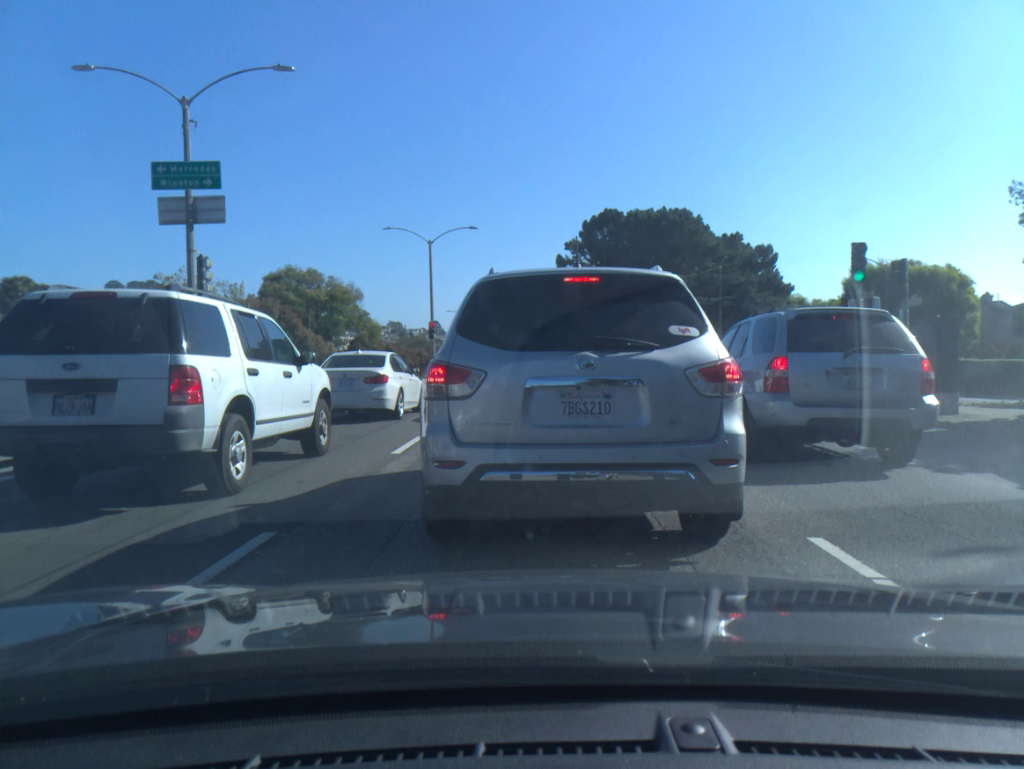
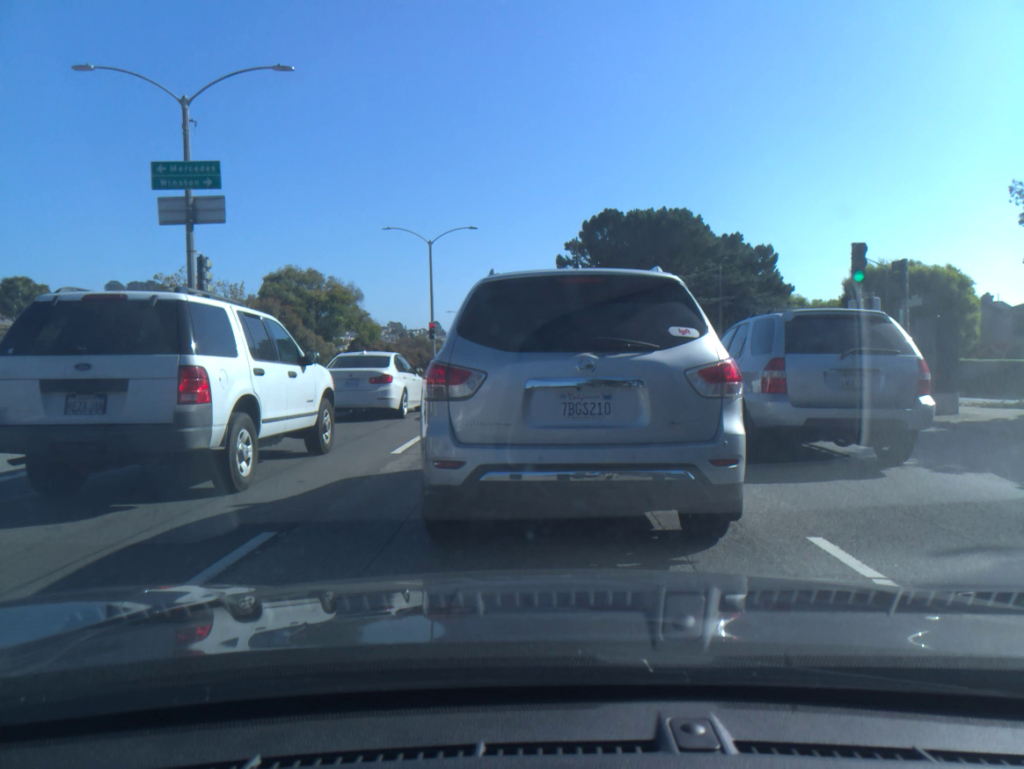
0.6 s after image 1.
(0.0, 0.0) m; 0°
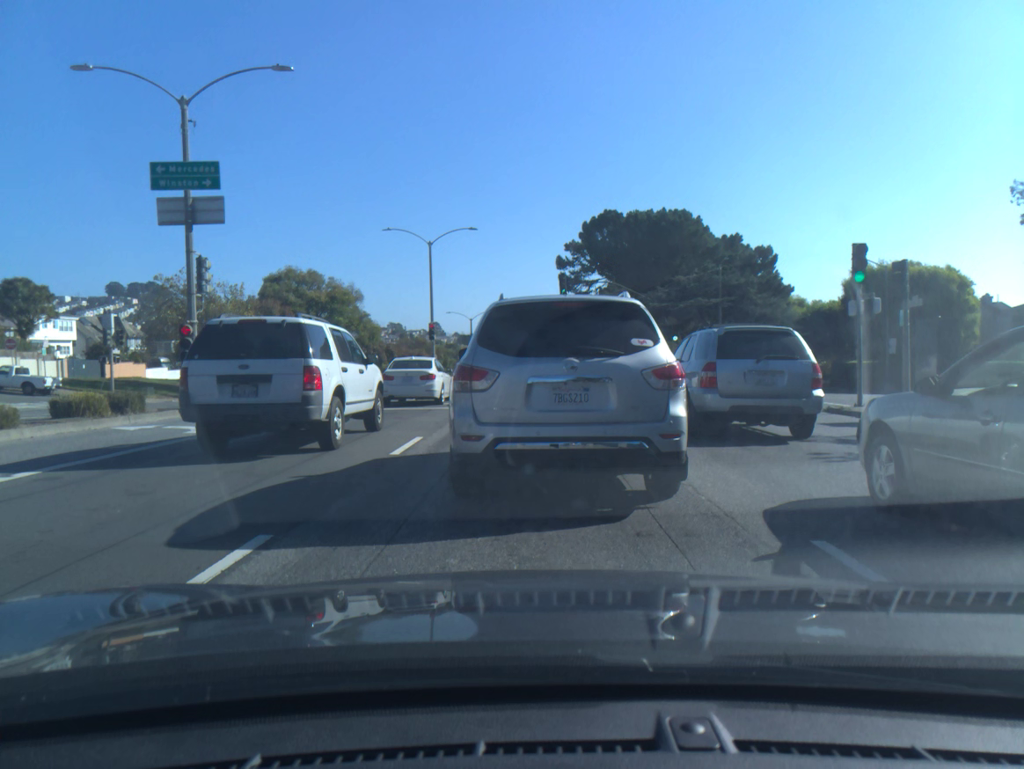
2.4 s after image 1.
(+0.1, 0.0) m; -1°
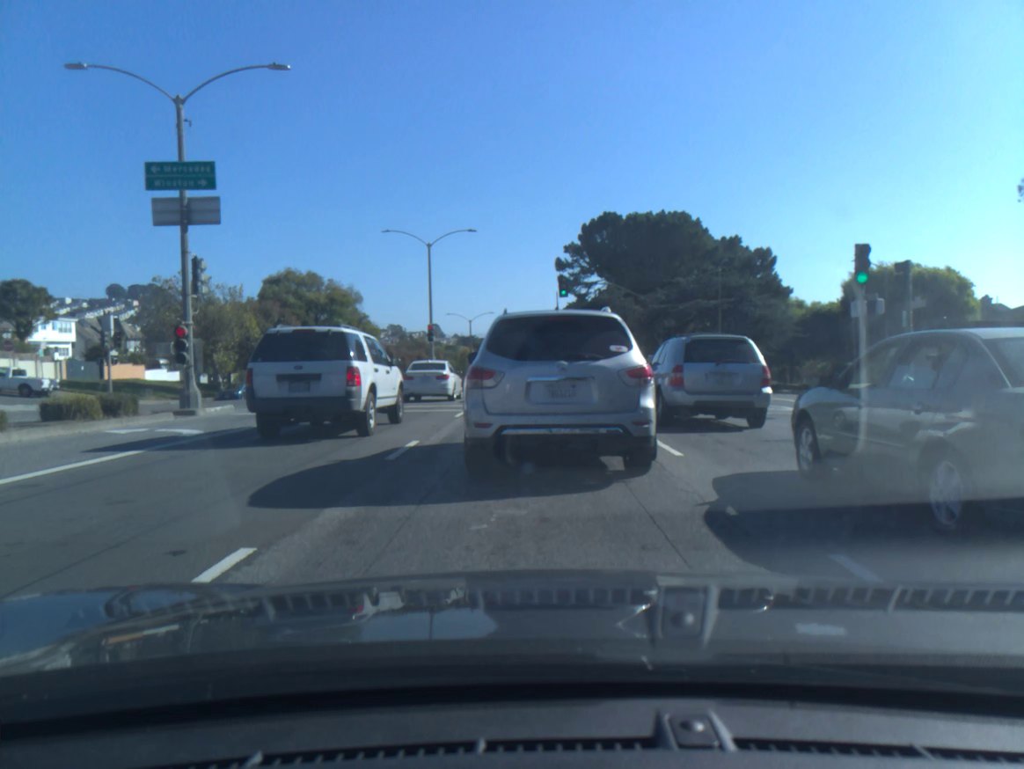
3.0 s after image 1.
(0.0, +0.3) m; 0°
